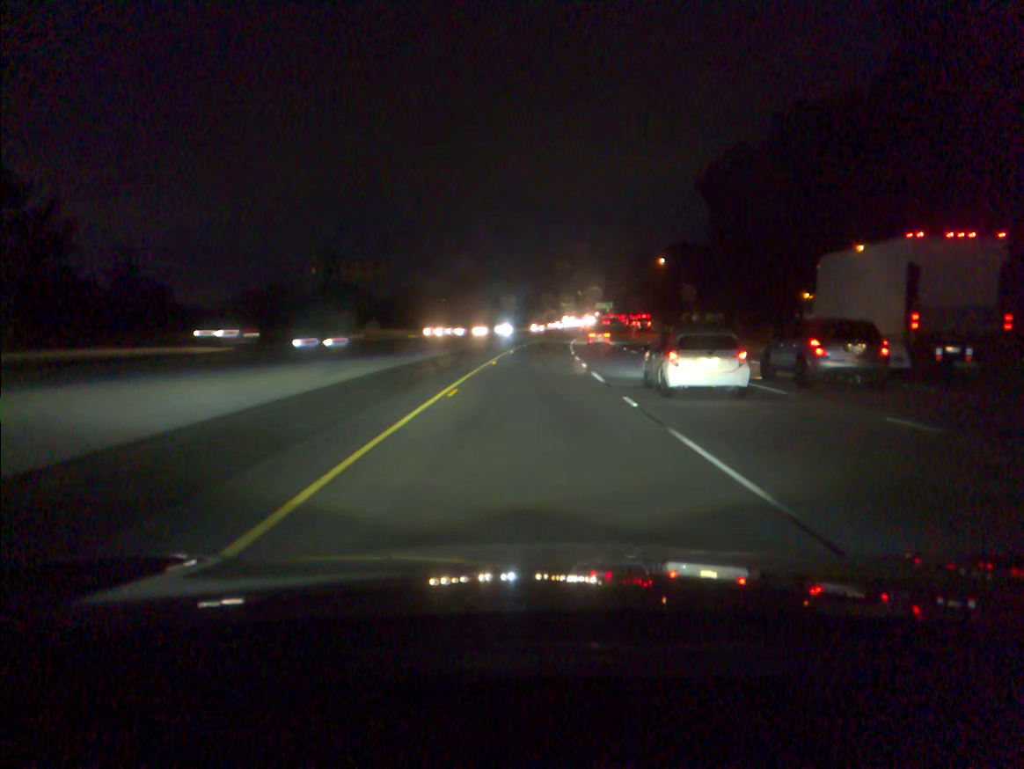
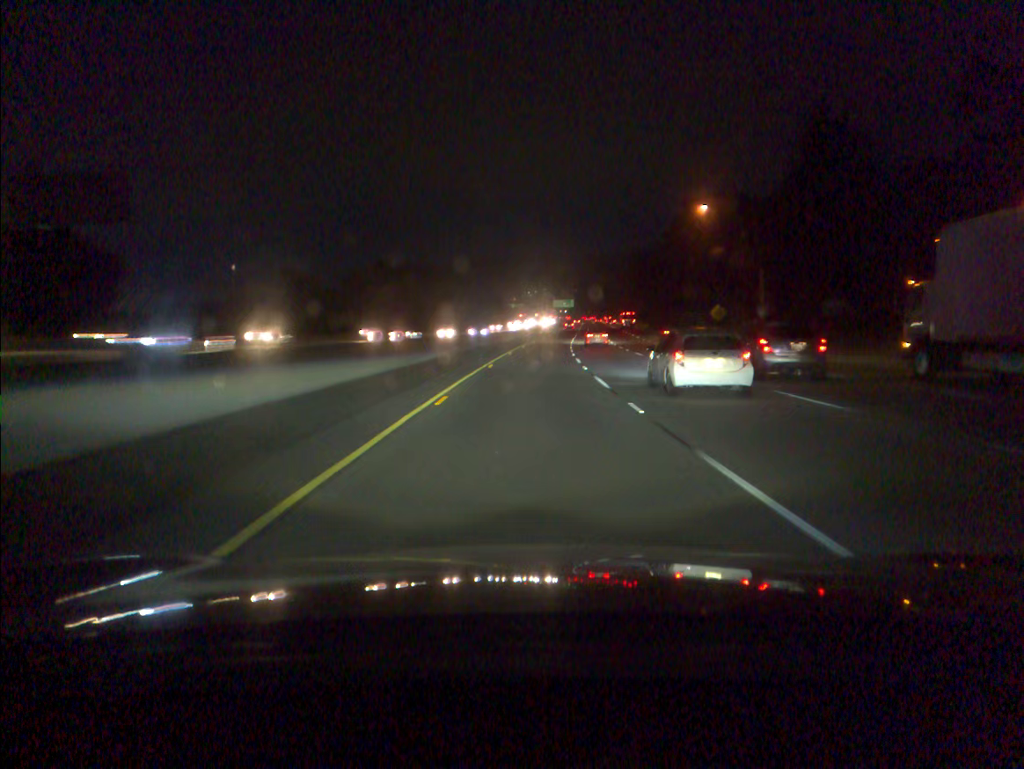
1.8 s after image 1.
(+1.9, +59.8) m; +4°
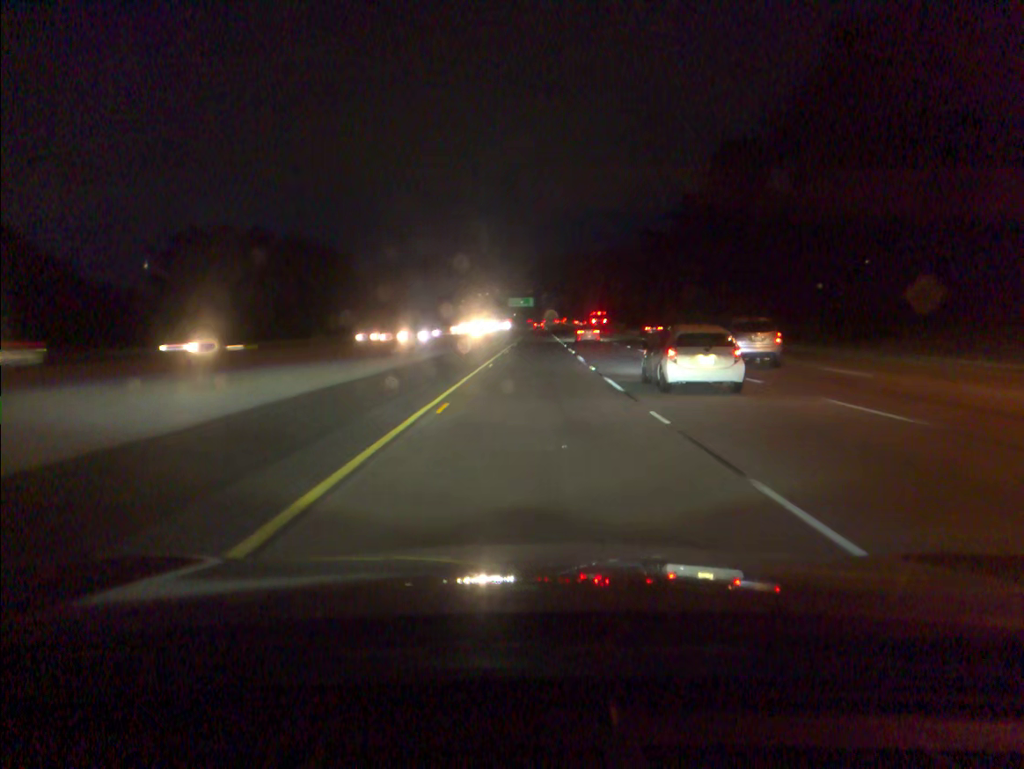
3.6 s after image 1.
(+1.8, +60.0) m; +3°
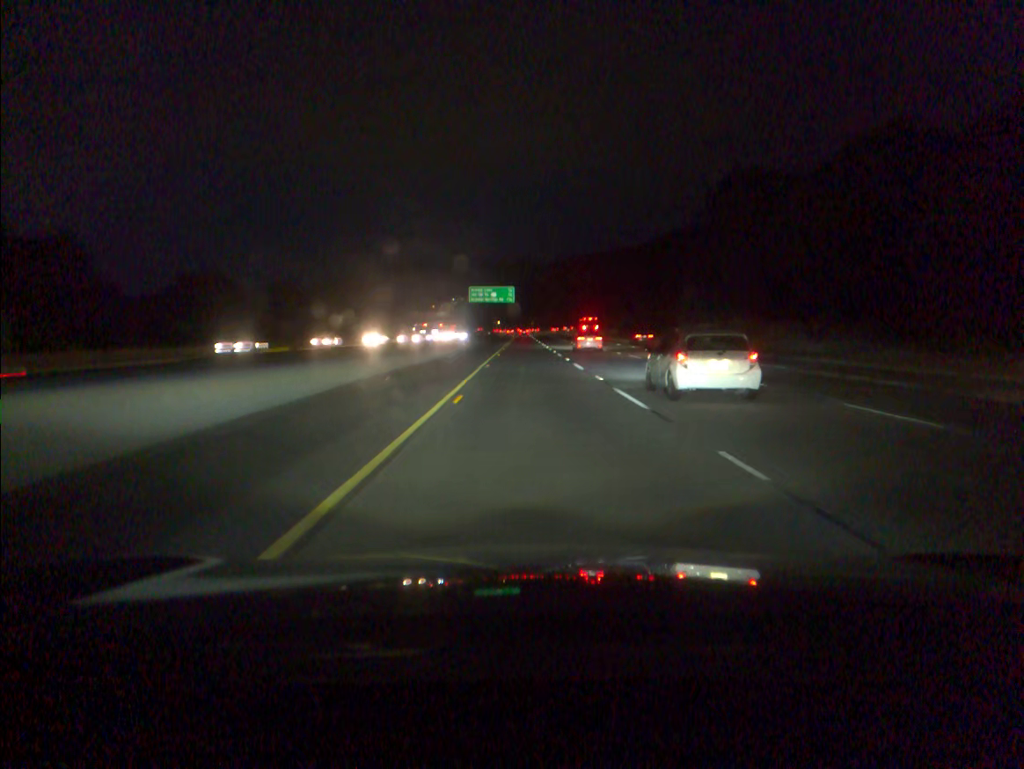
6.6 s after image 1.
(+2.0, +100.2) m; +1°
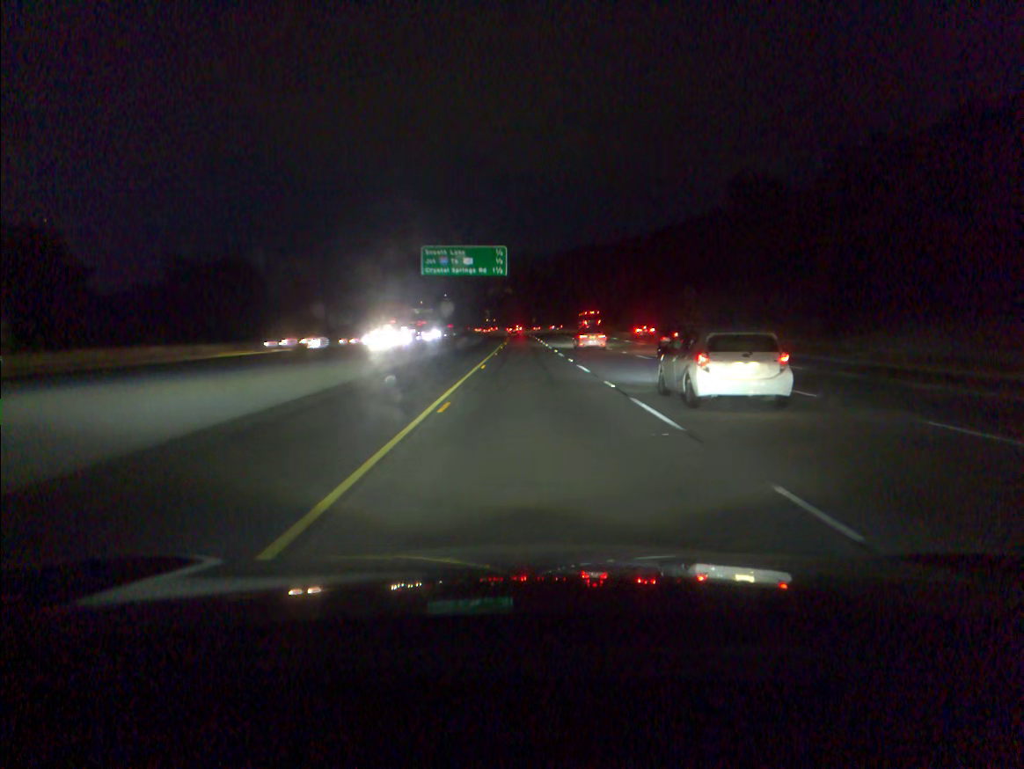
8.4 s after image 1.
(+0.1, +60.2) m; 0°
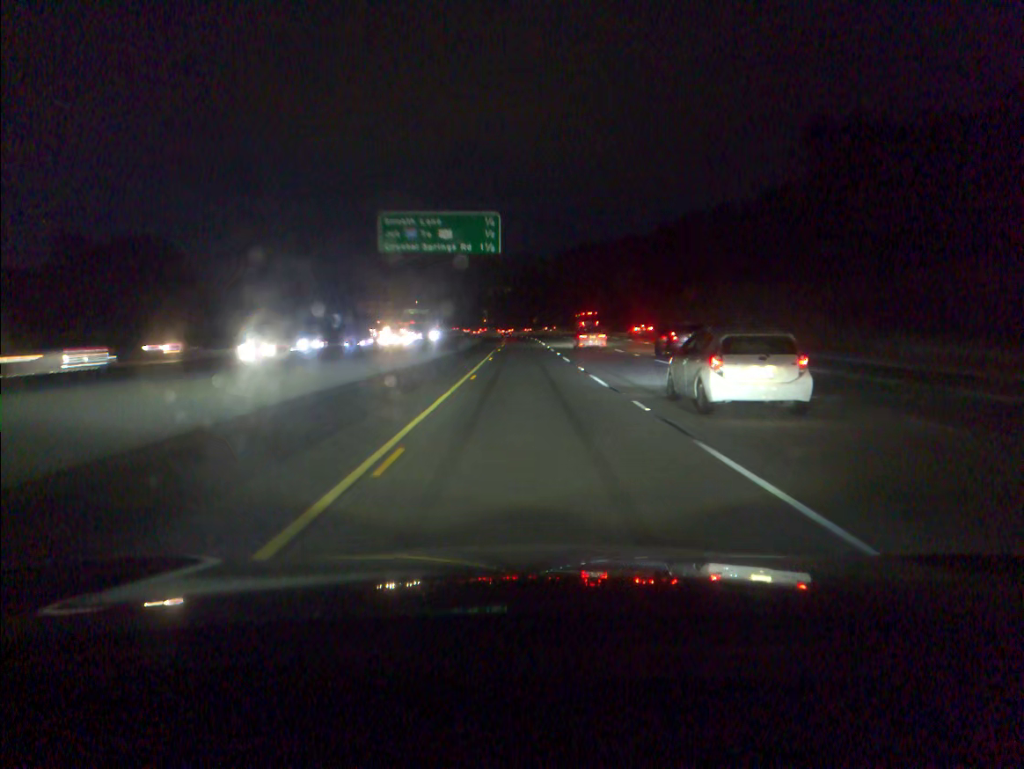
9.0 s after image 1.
(0.0, +20.1) m; 0°
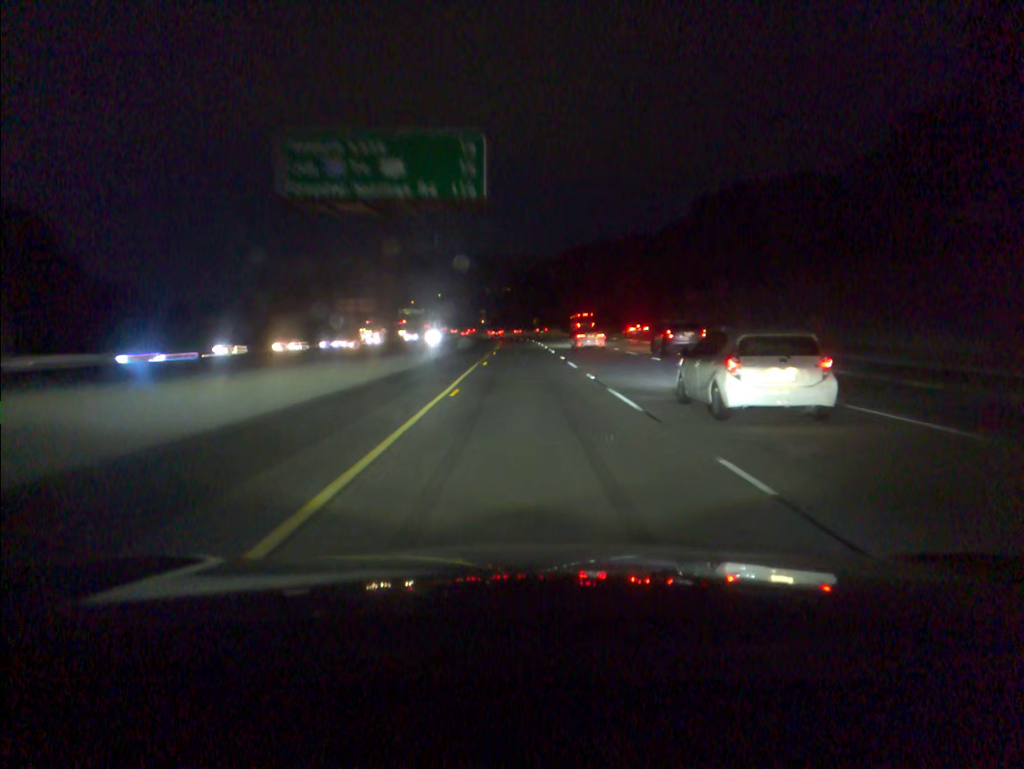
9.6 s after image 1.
(0.0, +20.1) m; 0°
